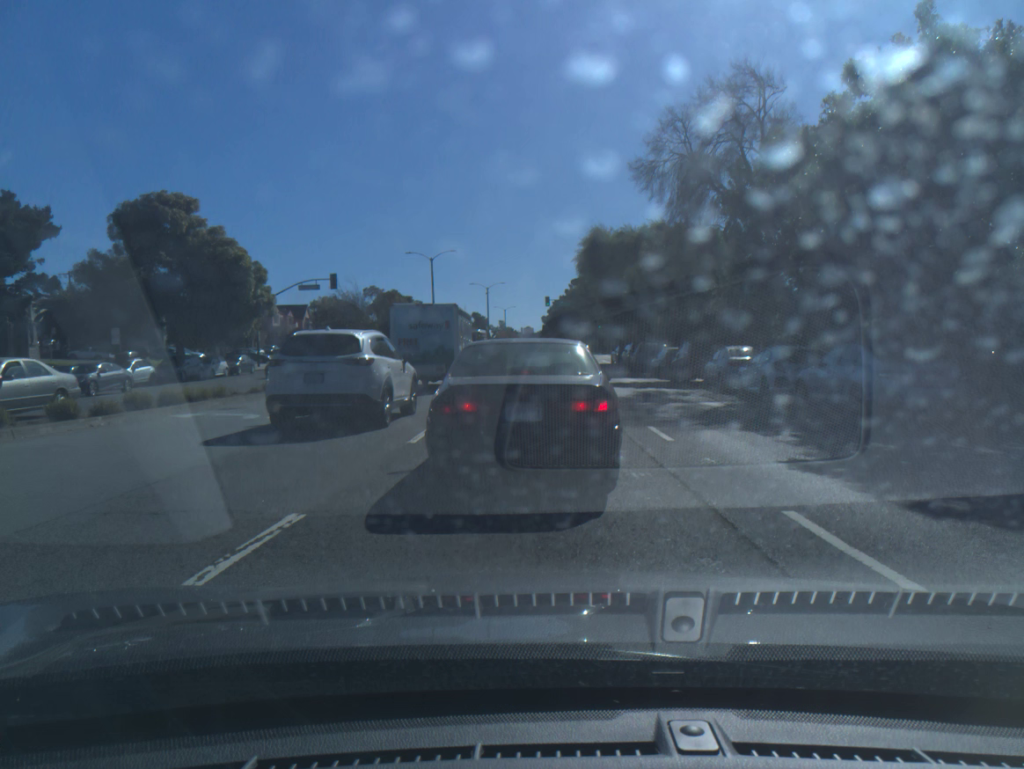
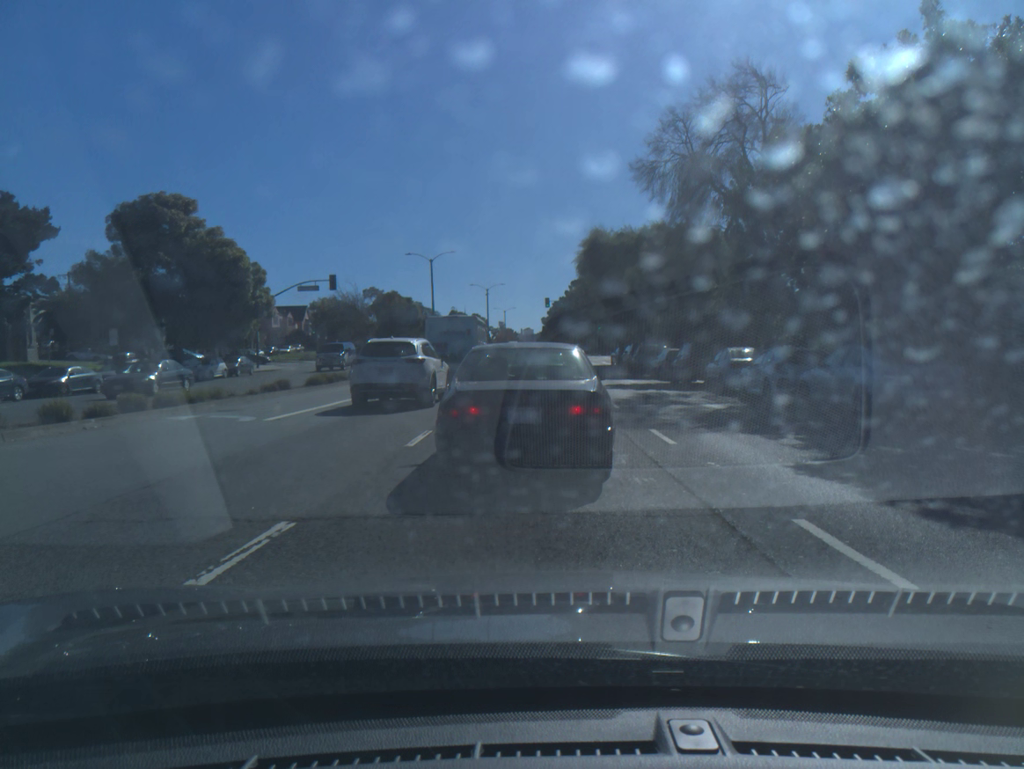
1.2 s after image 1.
(0.0, +0.2) m; 0°
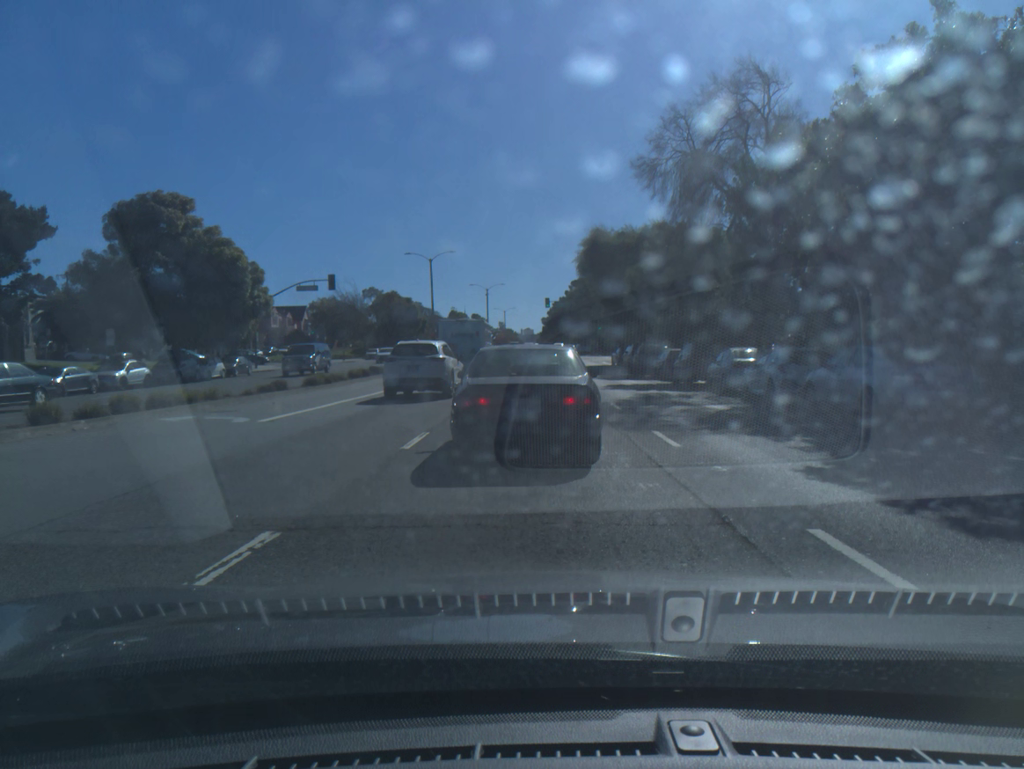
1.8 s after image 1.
(0.0, +0.3) m; 0°
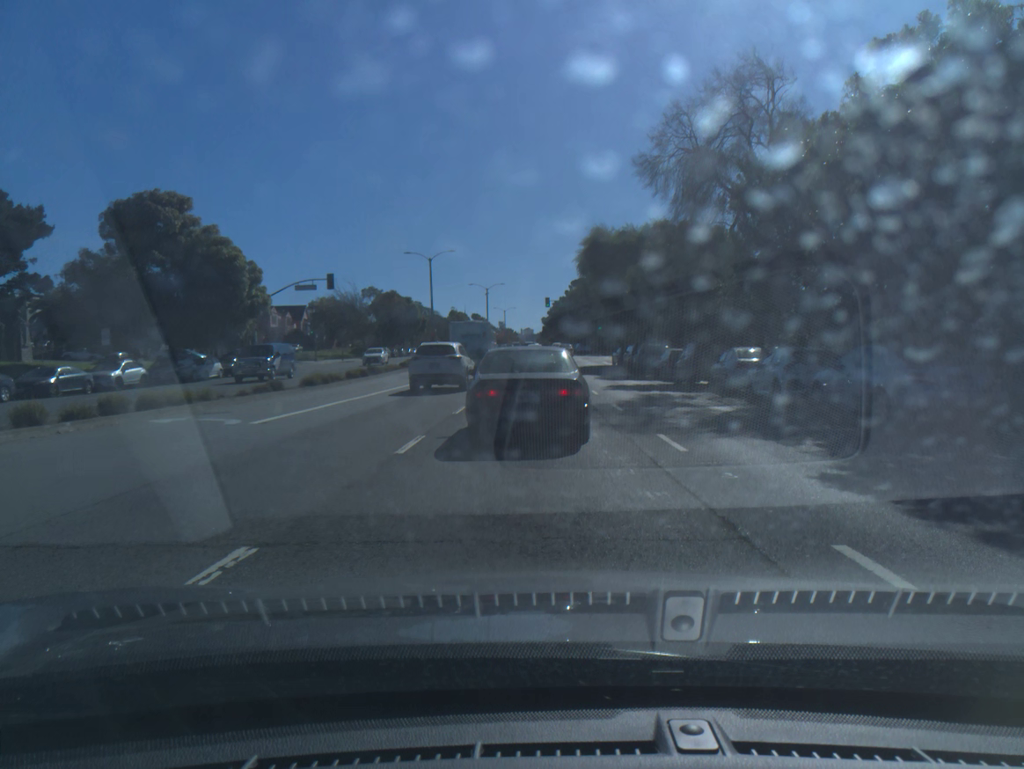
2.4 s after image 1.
(0.0, +0.4) m; 0°
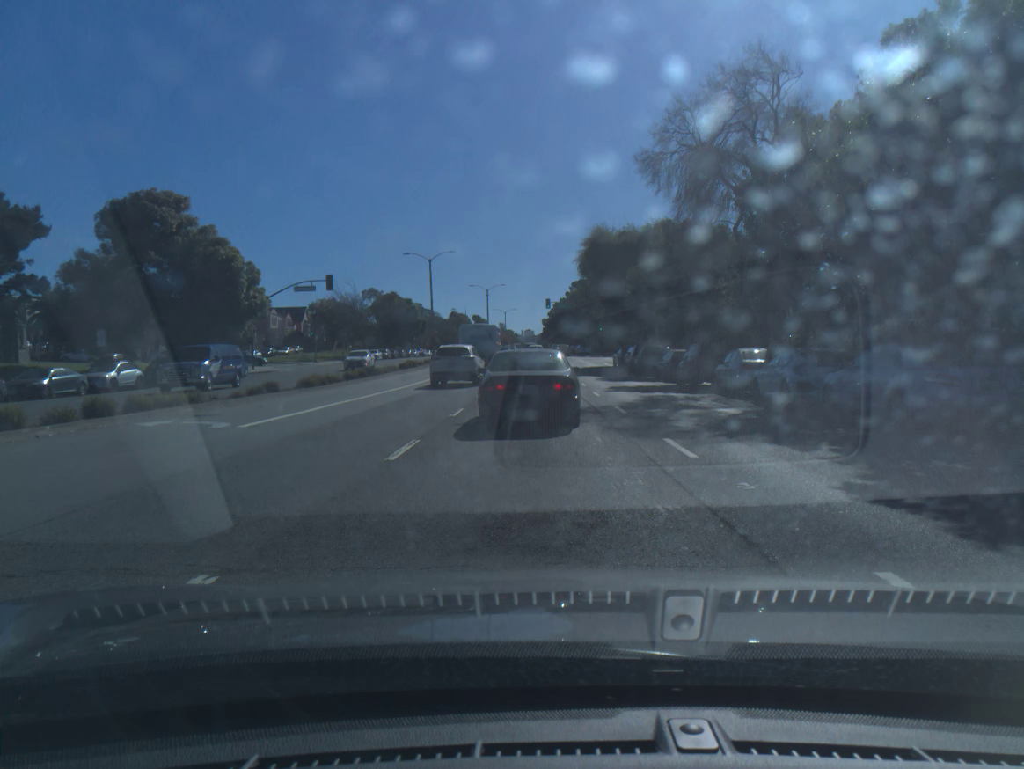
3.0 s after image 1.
(0.0, +0.6) m; 0°
